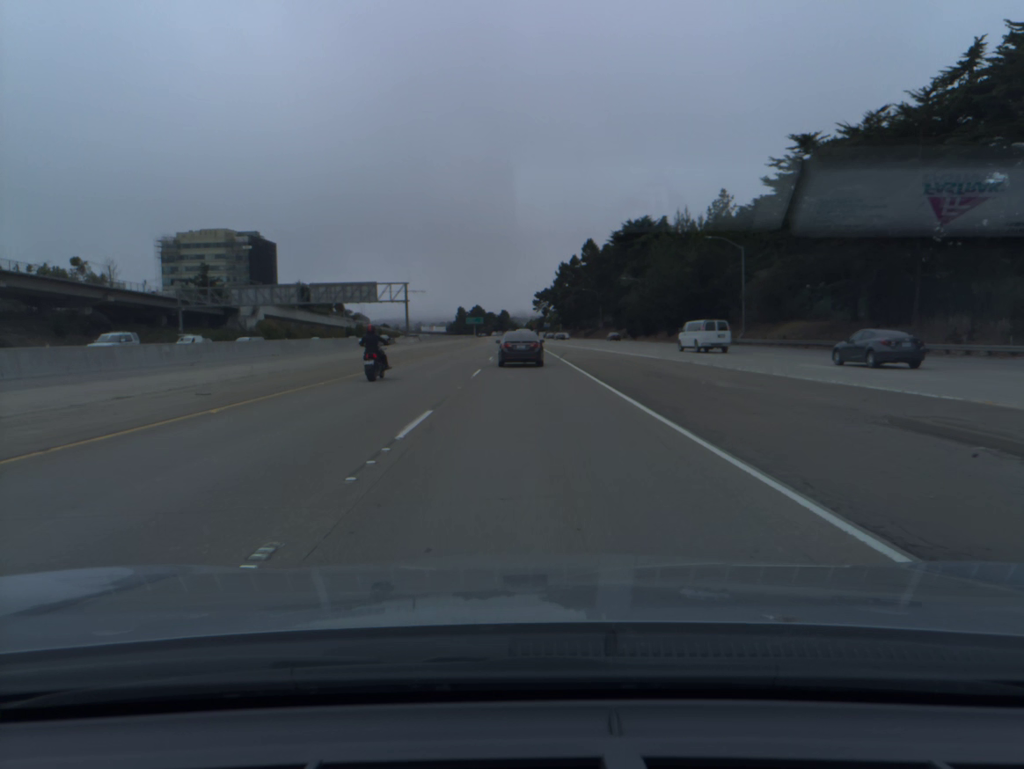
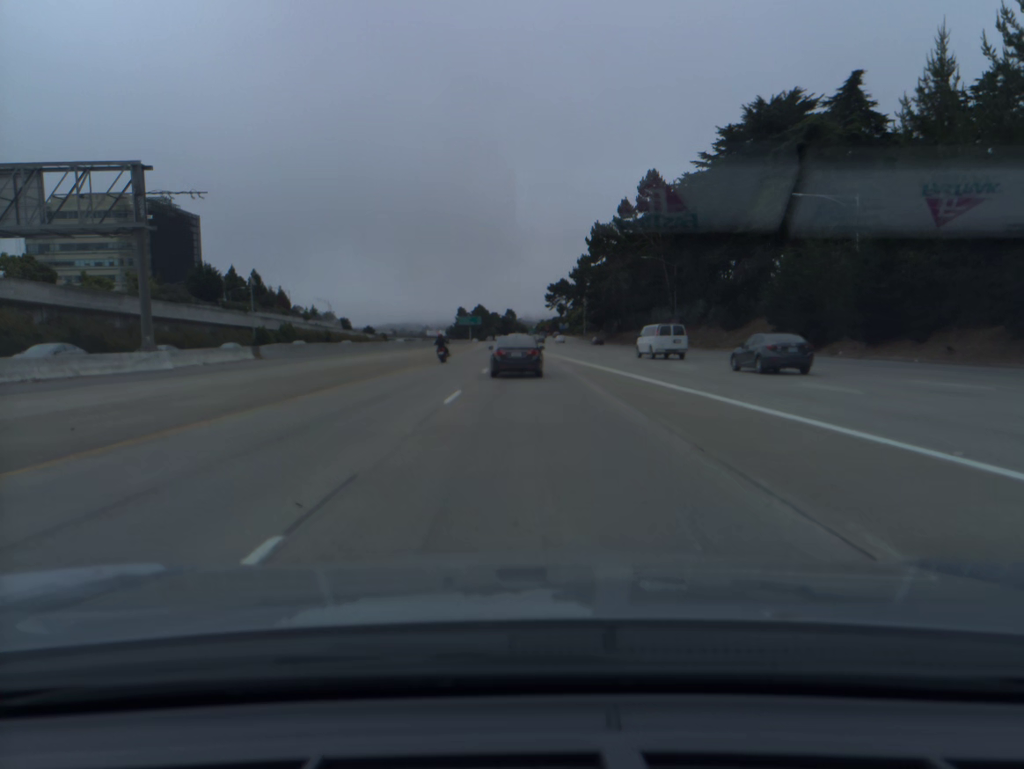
(-0.4, +83.7) m; -1°
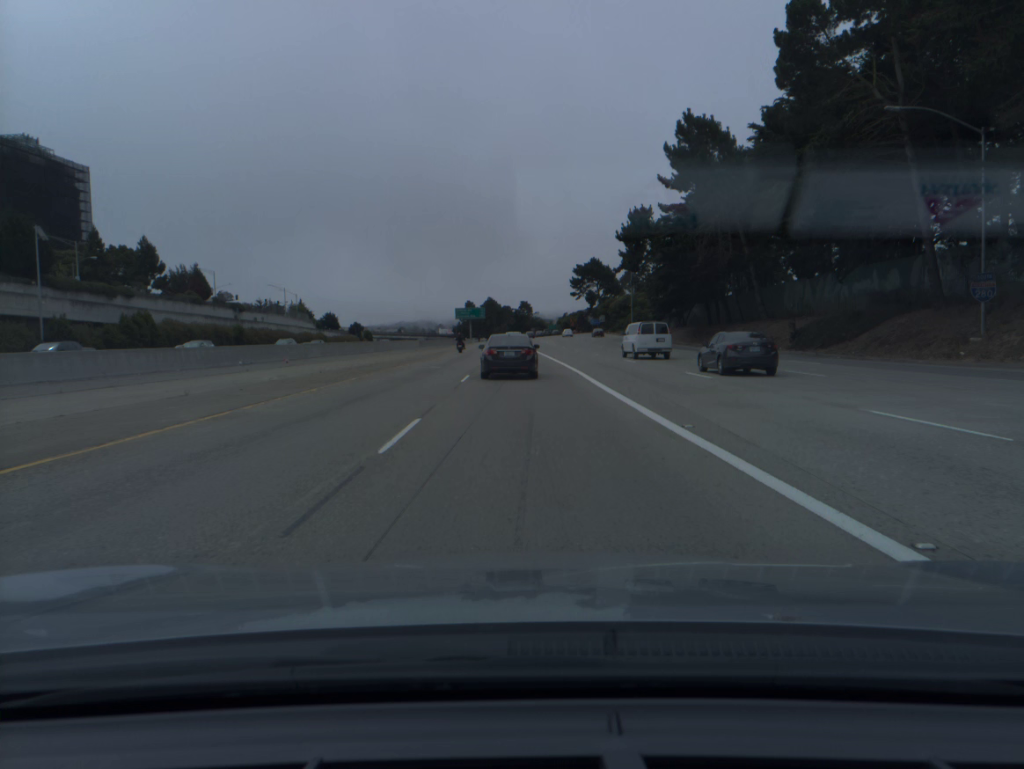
(-0.3, +65.6) m; -1°
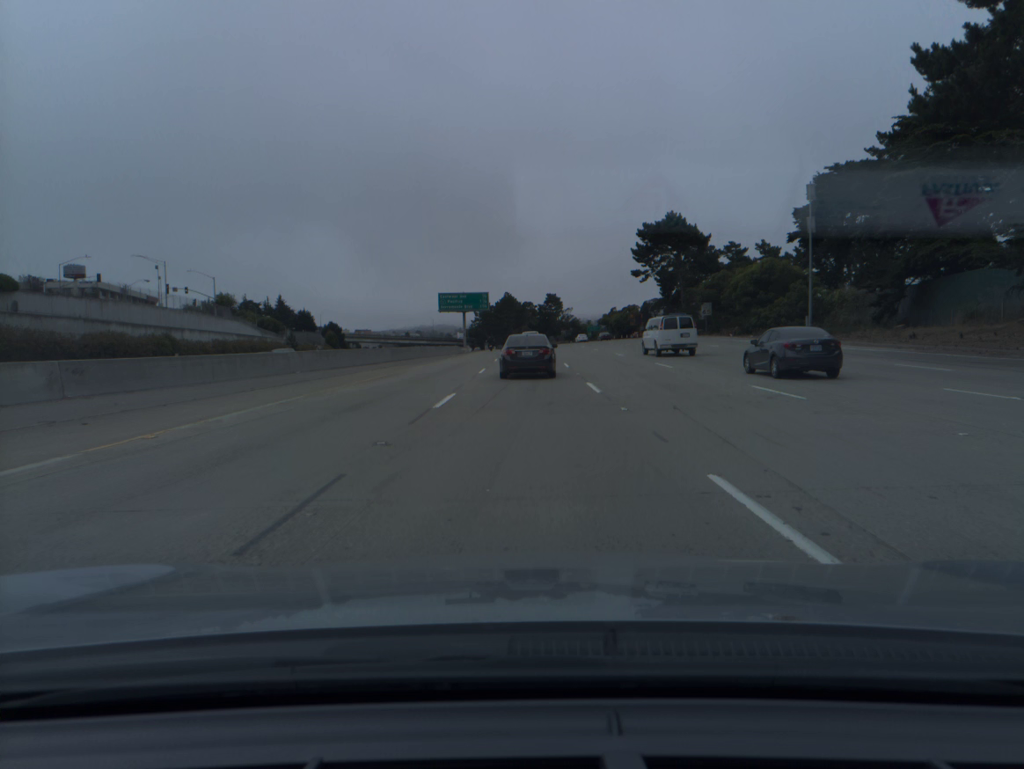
(-1.3, +81.8) m; -2°
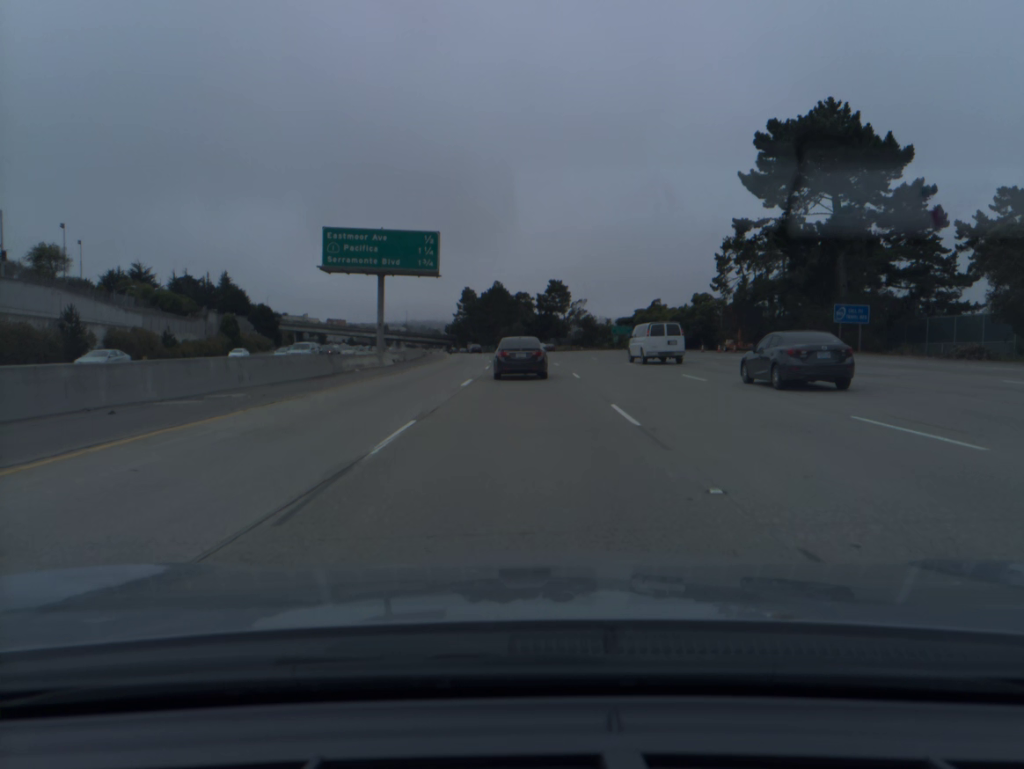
(+0.1, +65.1) m; 0°
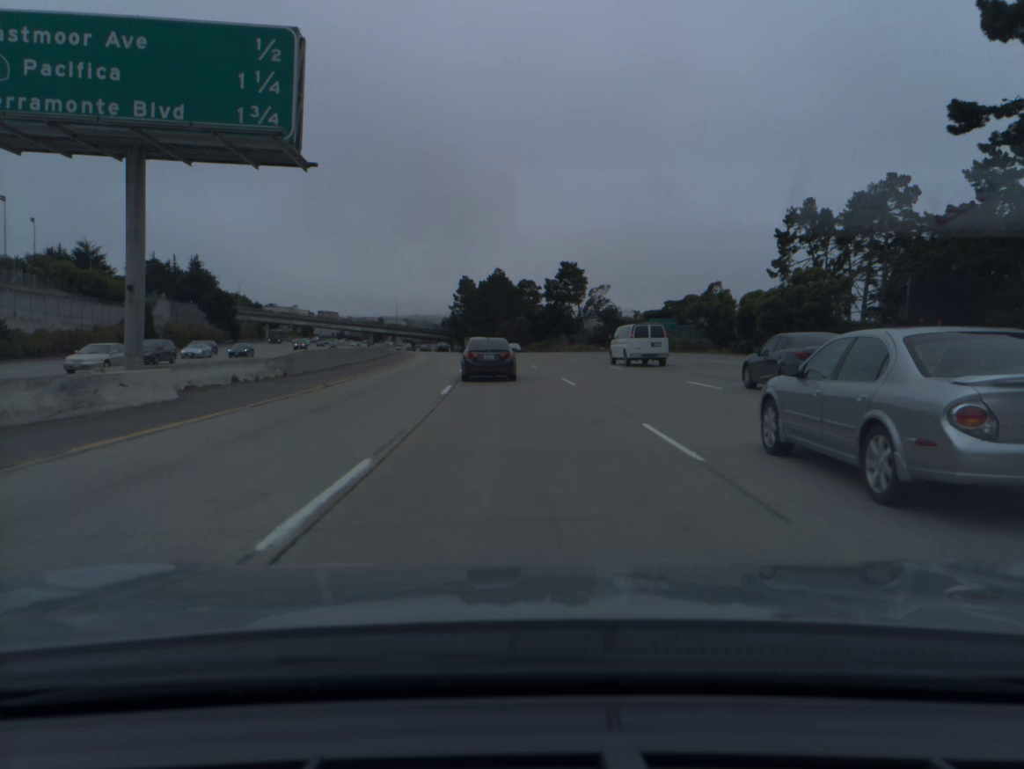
(0.0, +32.5) m; 0°
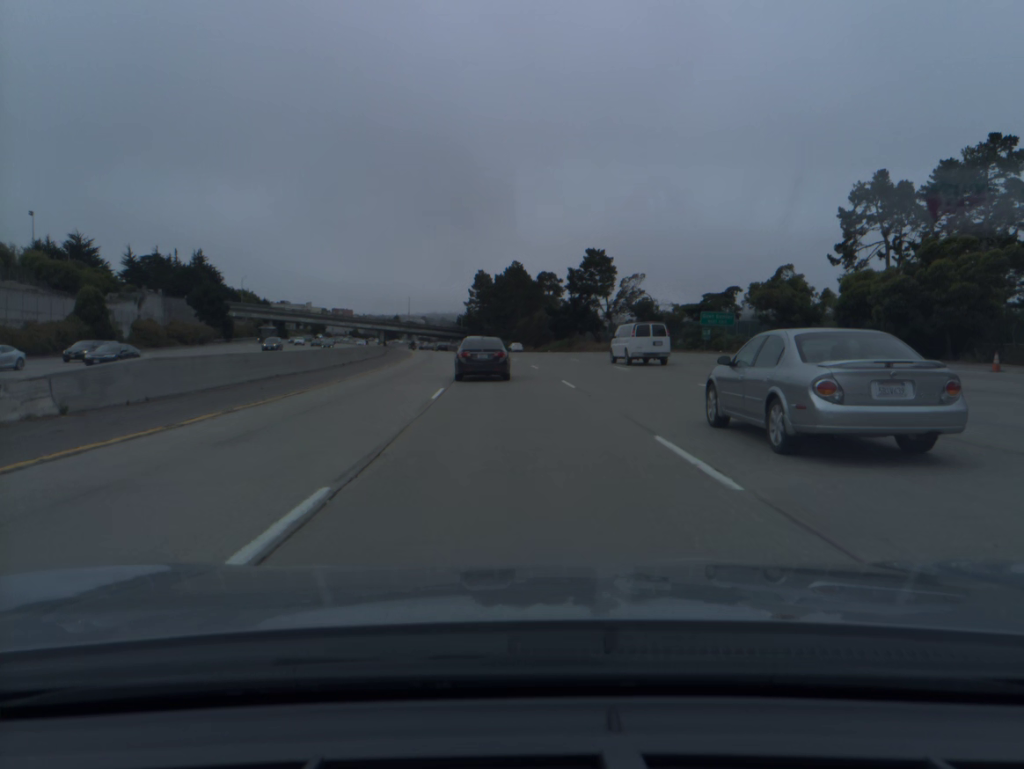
(-0.2, +16.3) m; -1°
